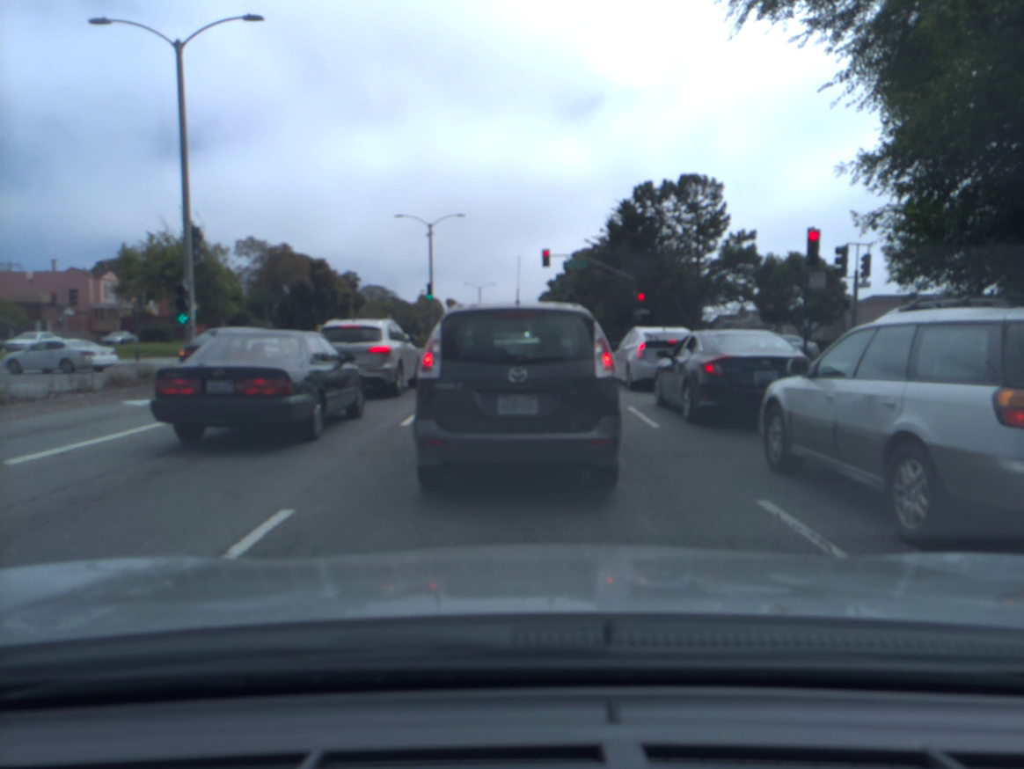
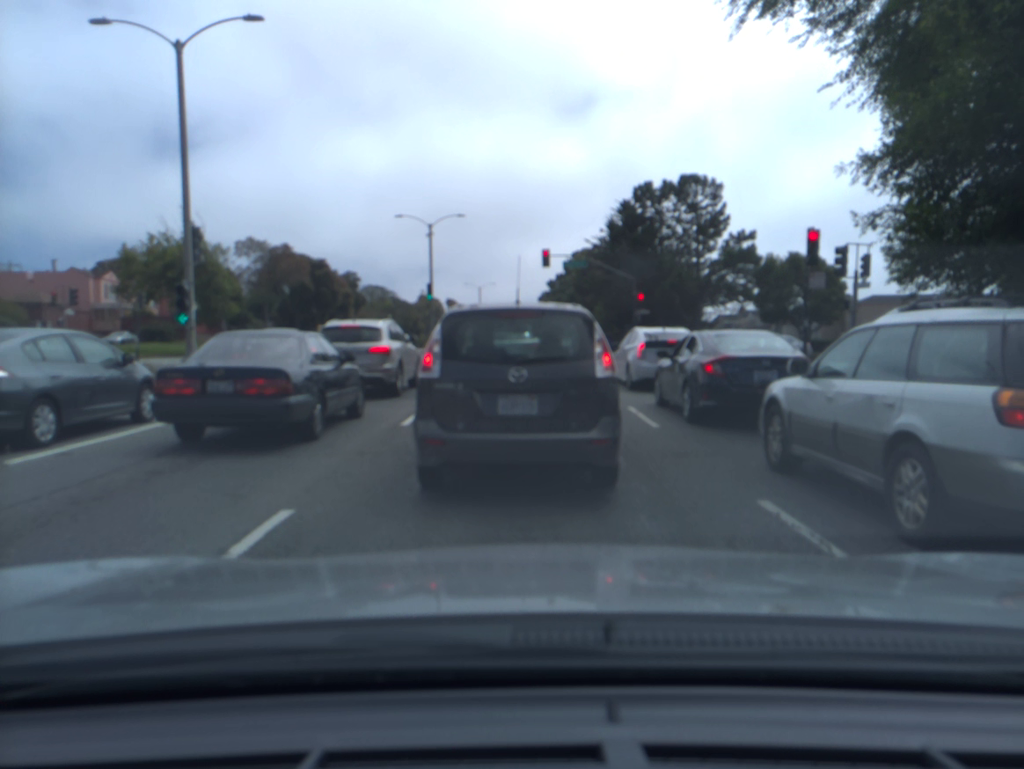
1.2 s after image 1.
(0.0, 0.0) m; 0°
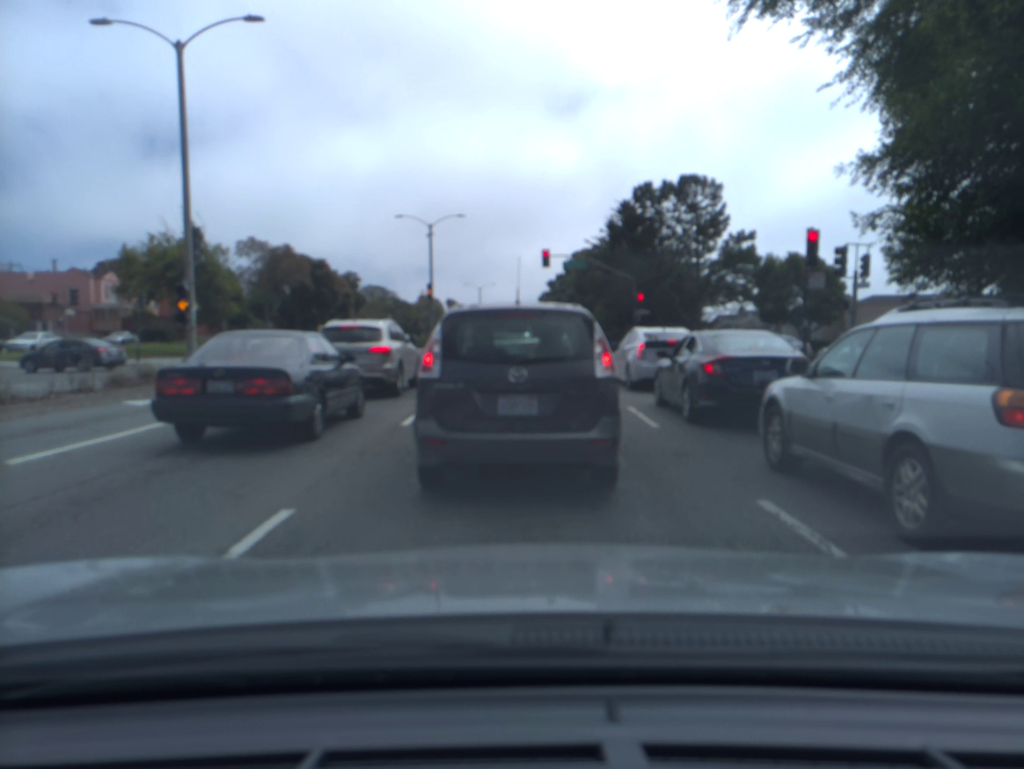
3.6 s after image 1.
(0.0, 0.0) m; 0°
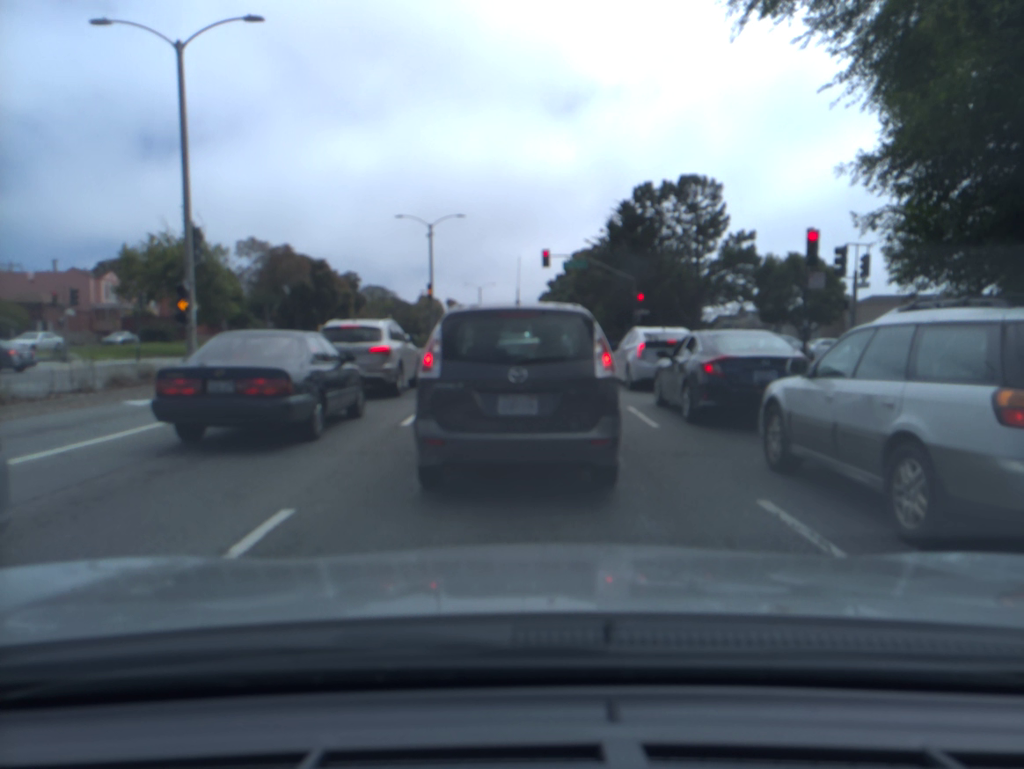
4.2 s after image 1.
(0.0, 0.0) m; 0°
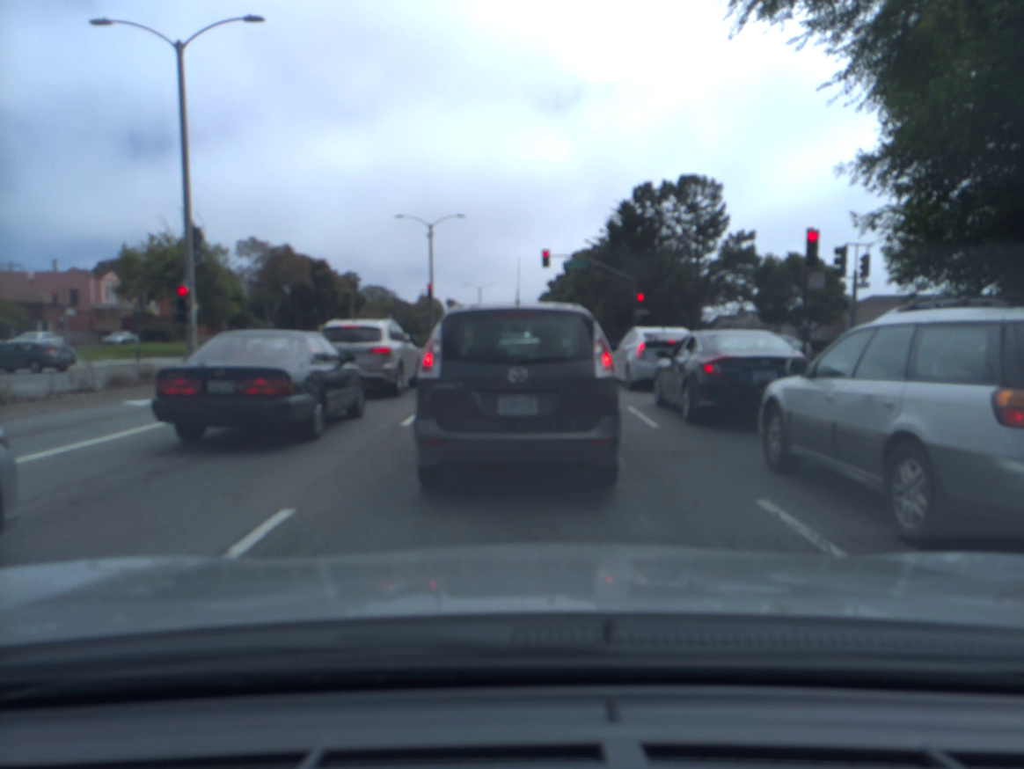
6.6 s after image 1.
(0.0, 0.0) m; 0°
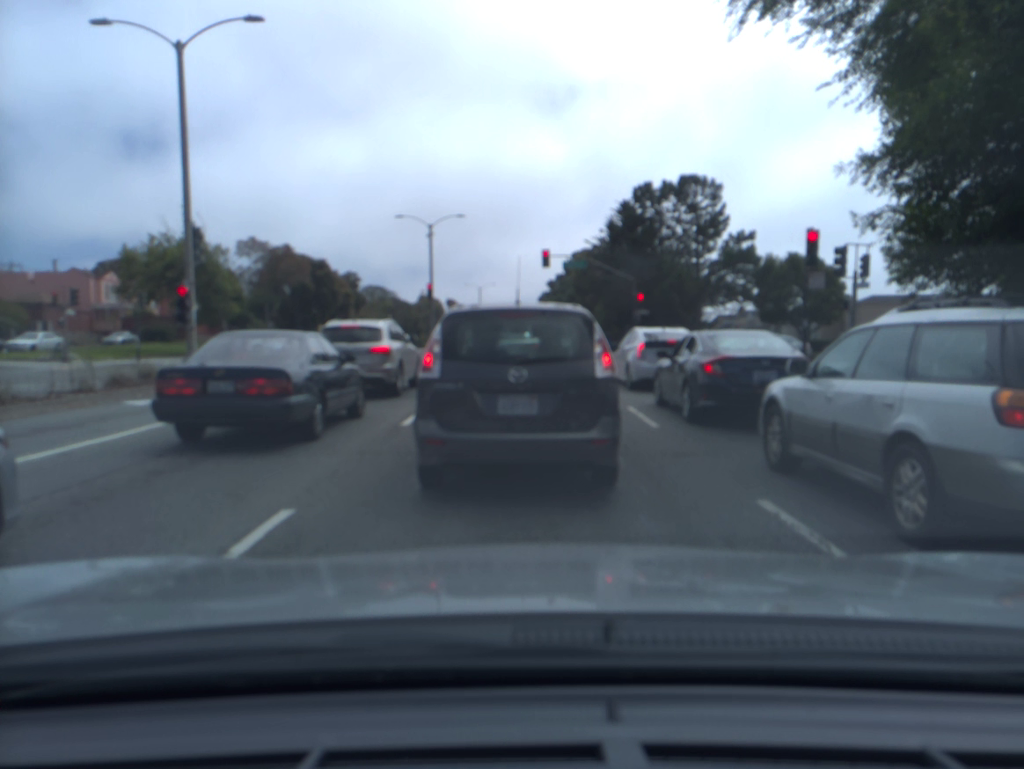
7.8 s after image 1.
(0.0, 0.0) m; 0°
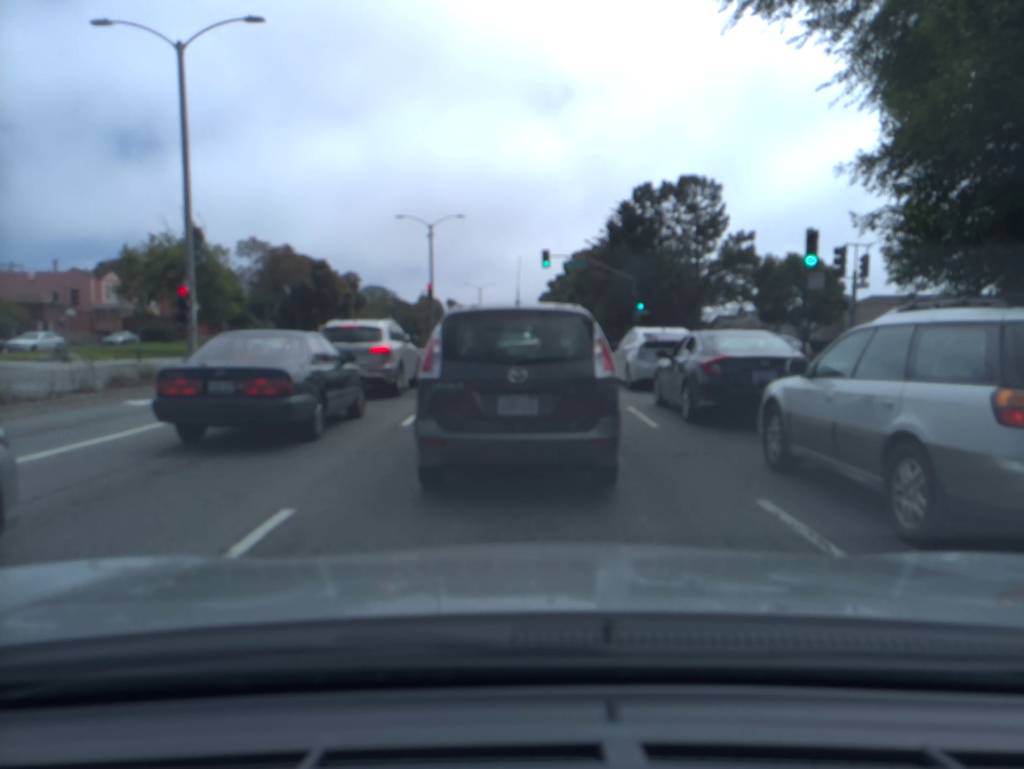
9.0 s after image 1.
(0.0, 0.0) m; 0°
